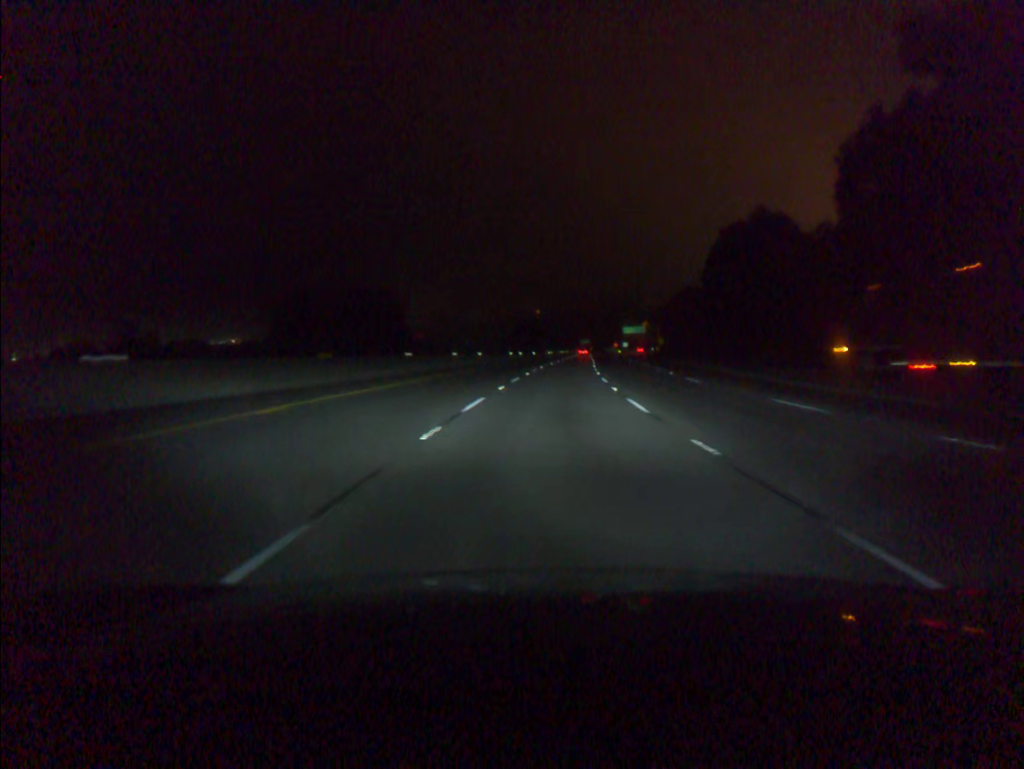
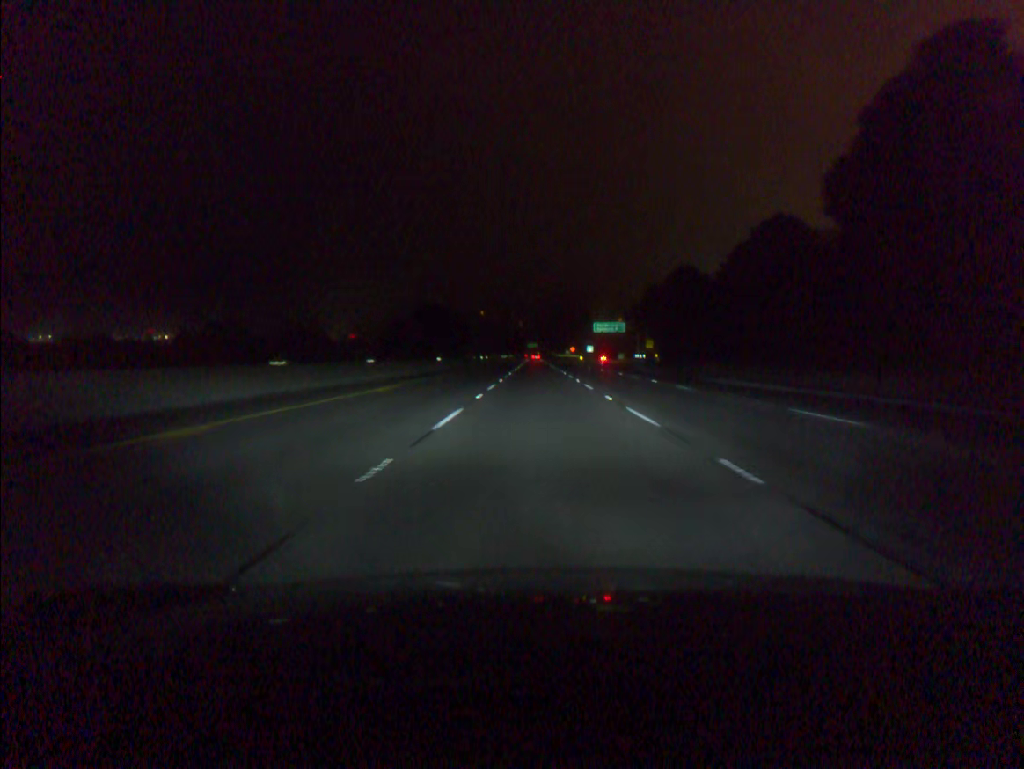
(+3.1, +75.7) m; +4°
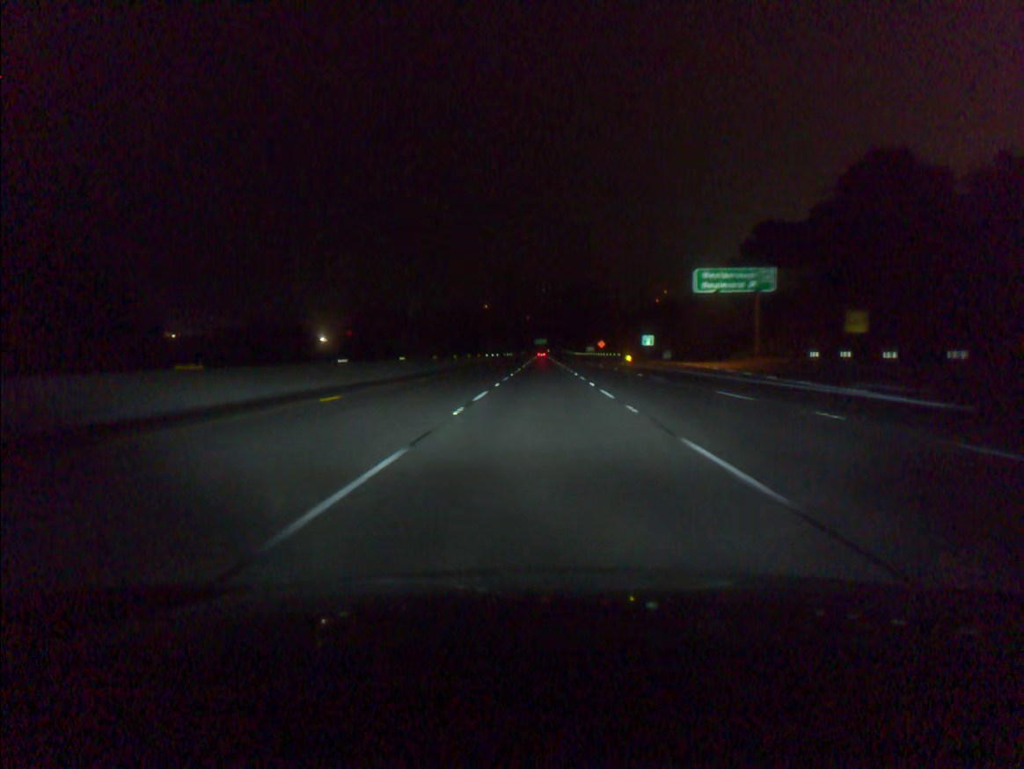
(-0.5, +94.7) m; -1°
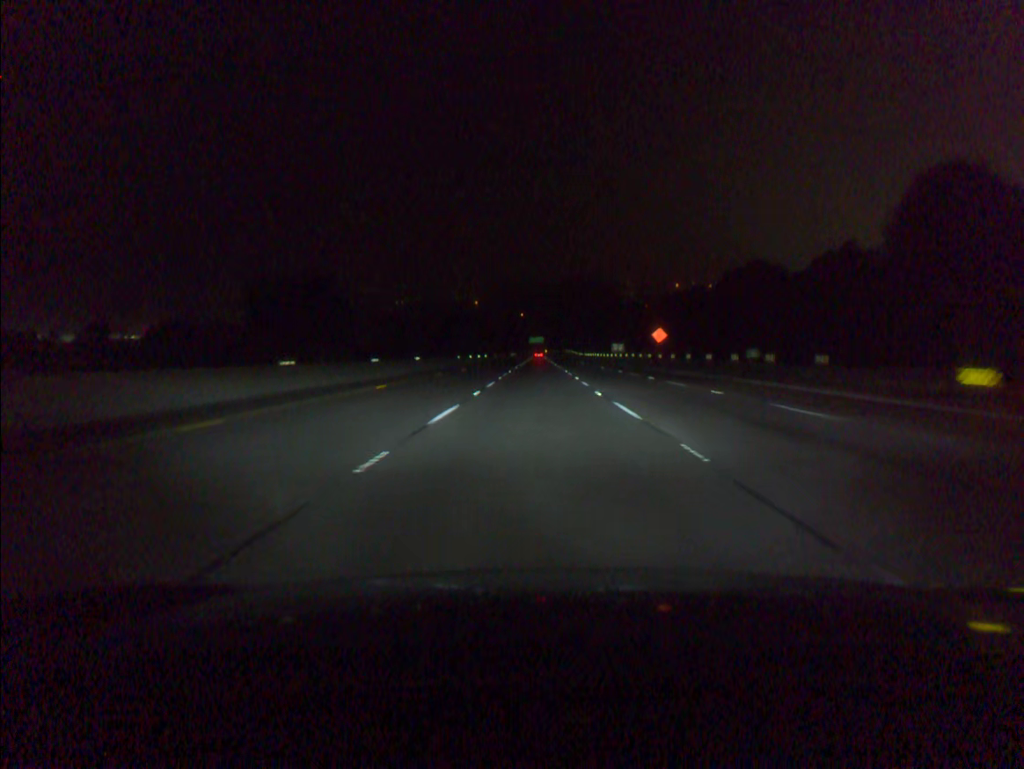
(+0.4, +94.5) m; 0°
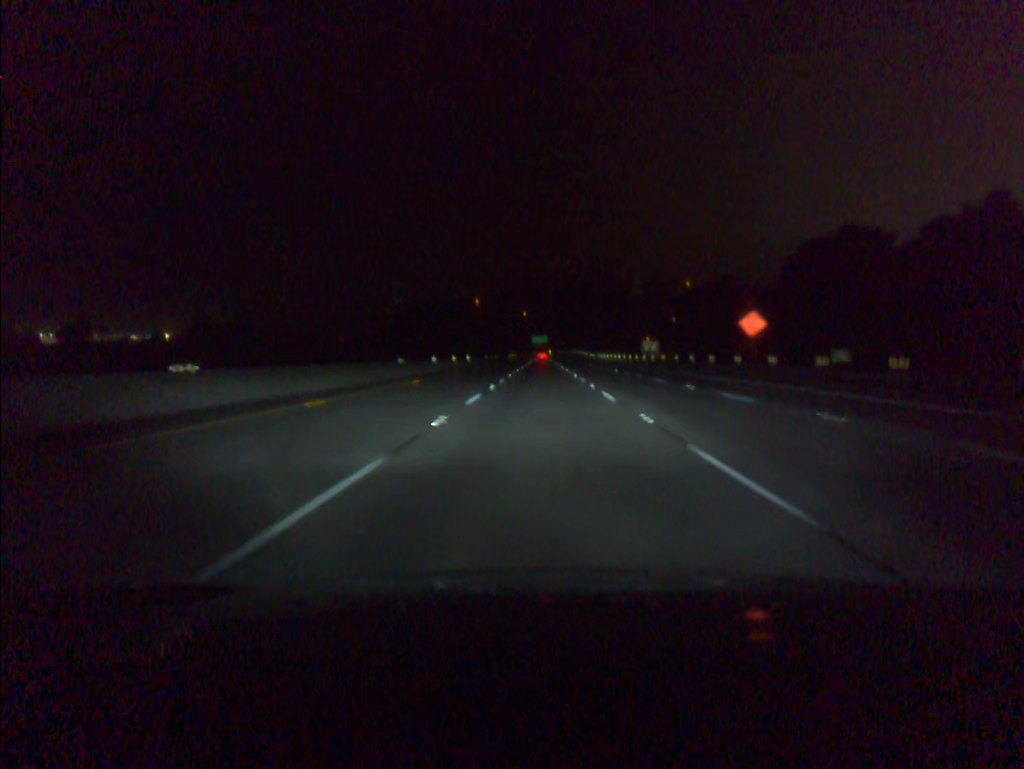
(-0.1, +37.7) m; 0°
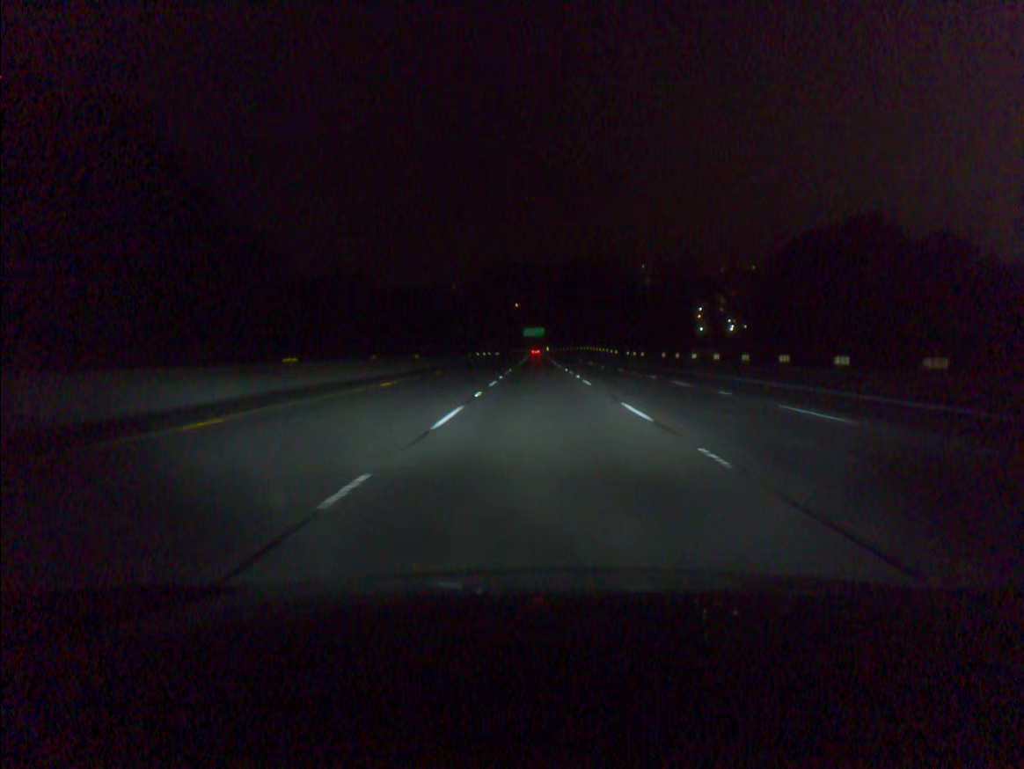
(+0.3, +94.1) m; 0°
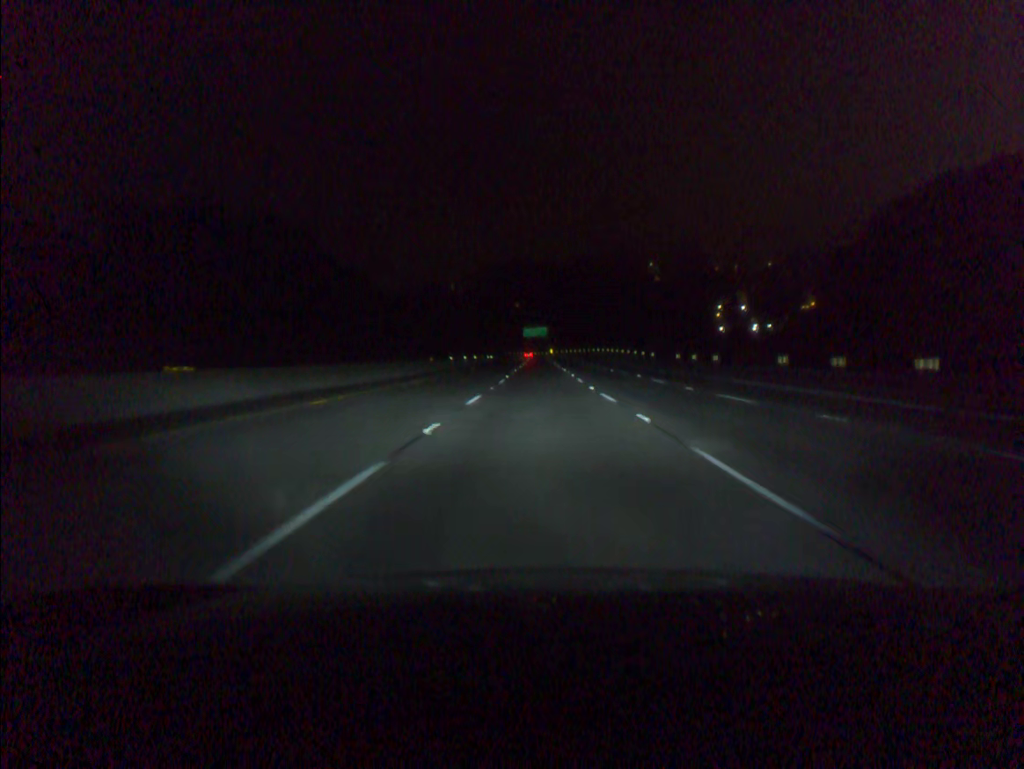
(0.0, +37.6) m; 0°
